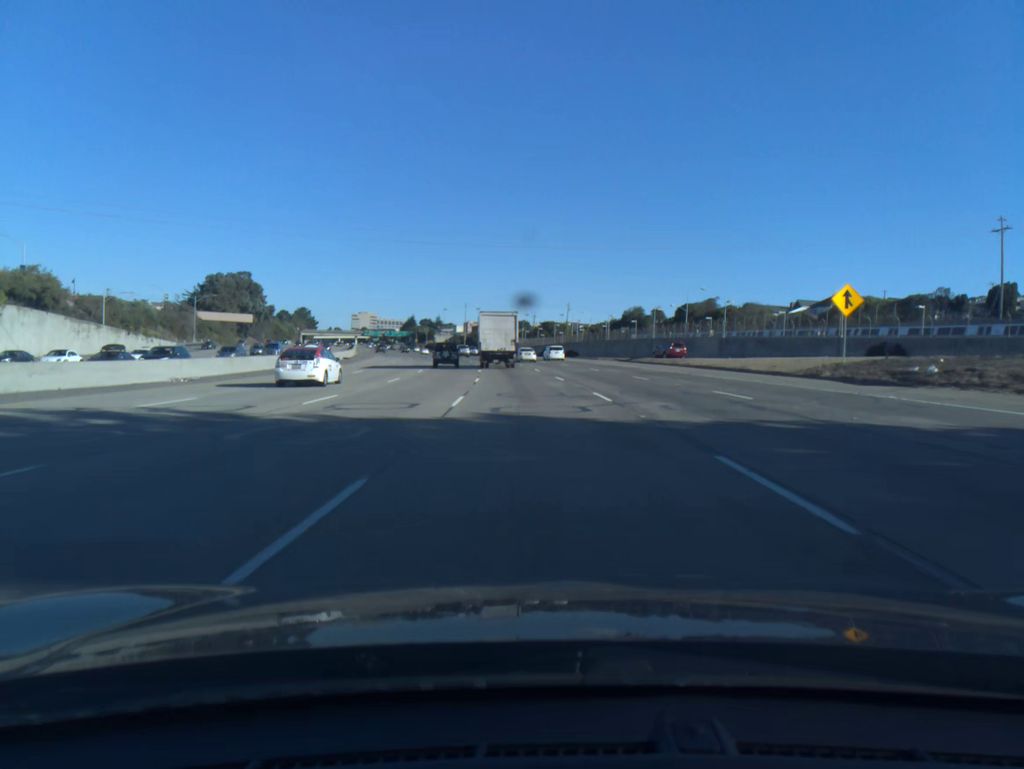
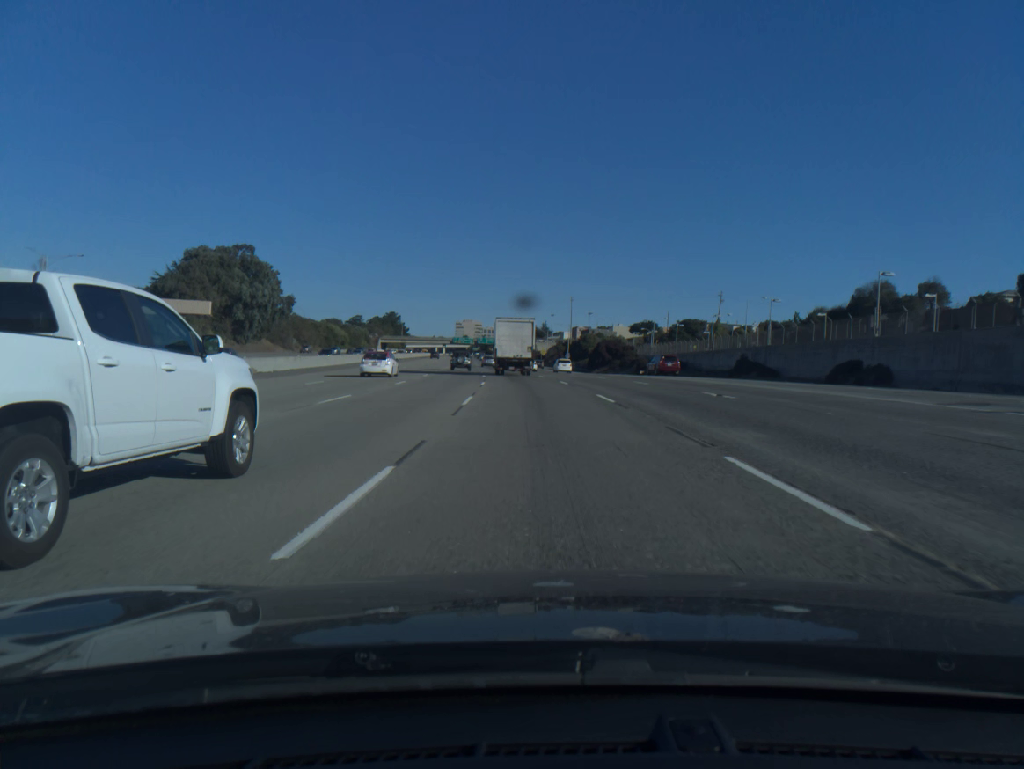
(-6.2, +85.2) m; -8°
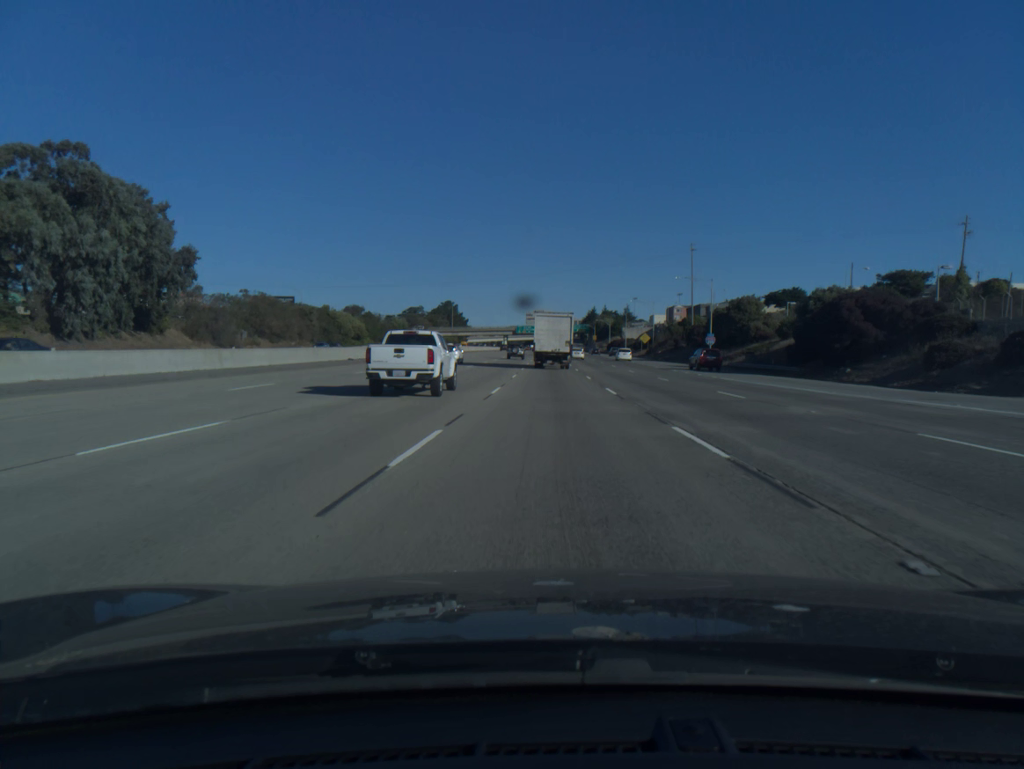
(-4.7, +82.3) m; -5°
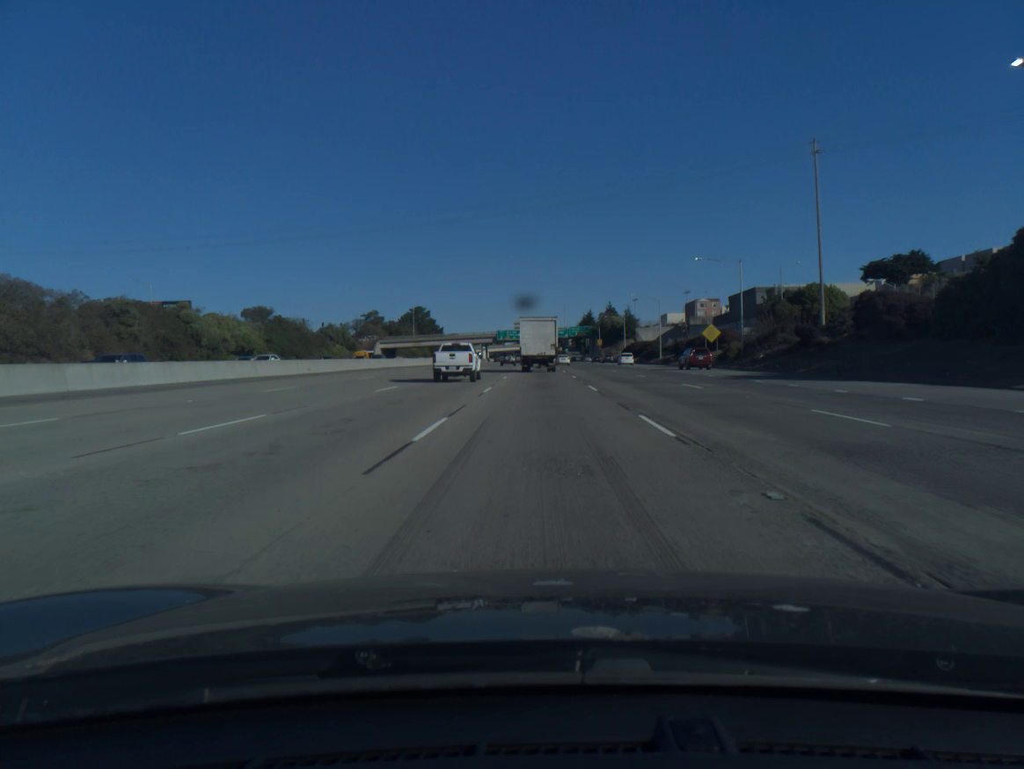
(+0.6, +68.3) m; +1°
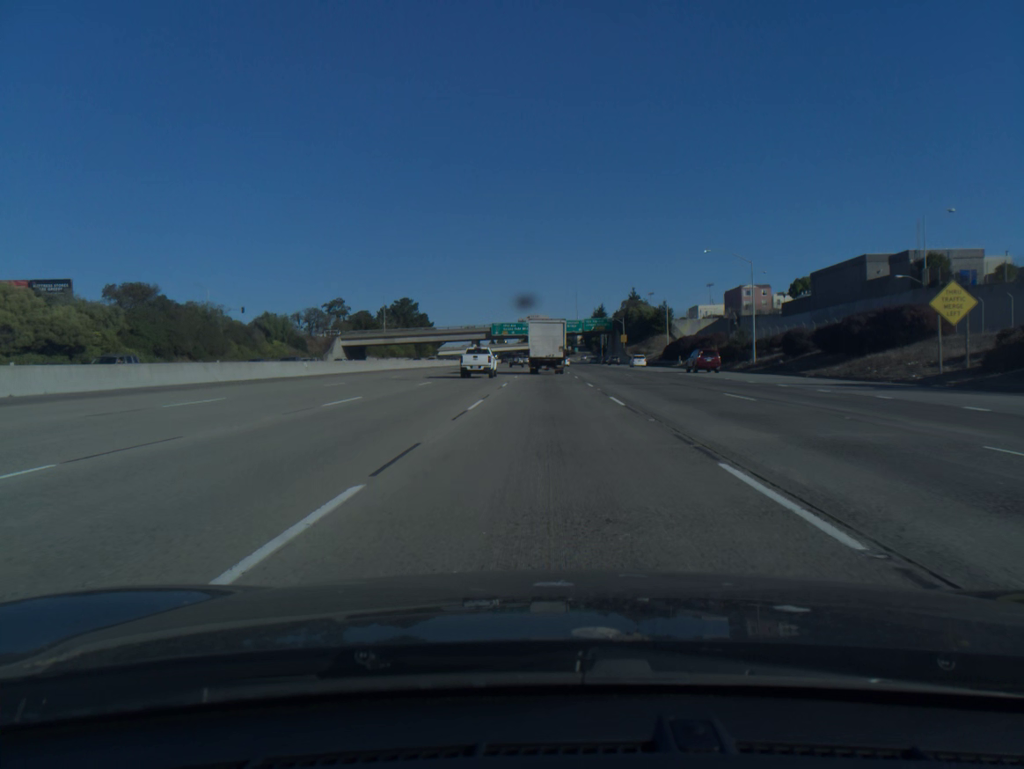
(-0.3, +50.2) m; 0°
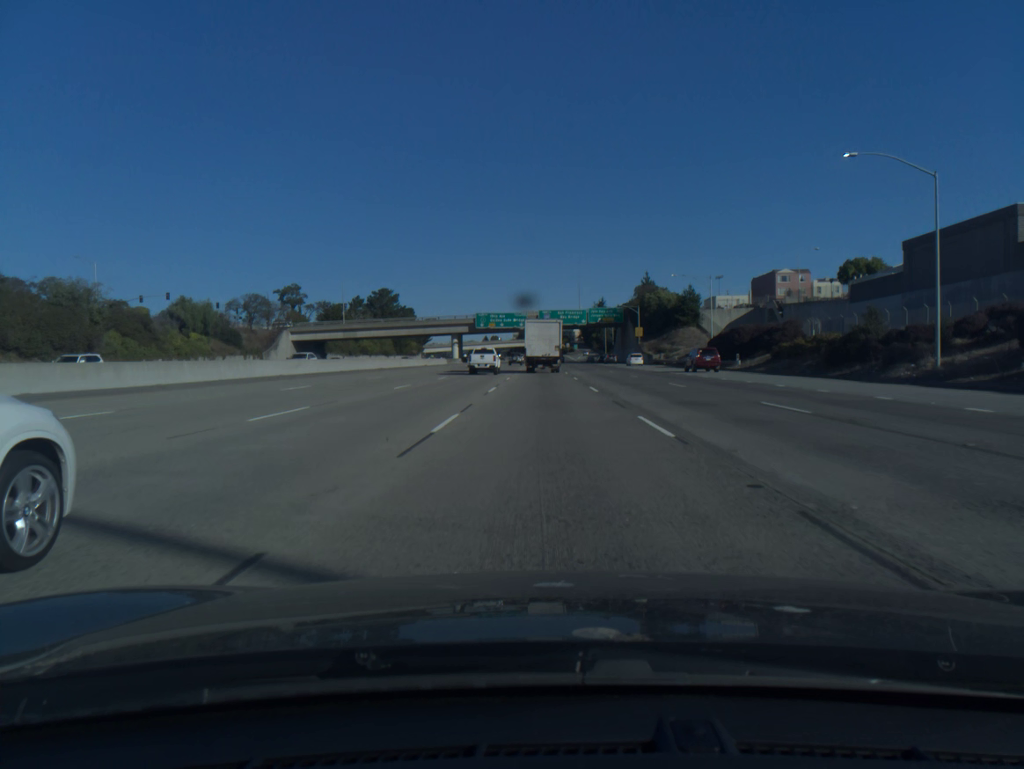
(+0.1, +33.8) m; 0°
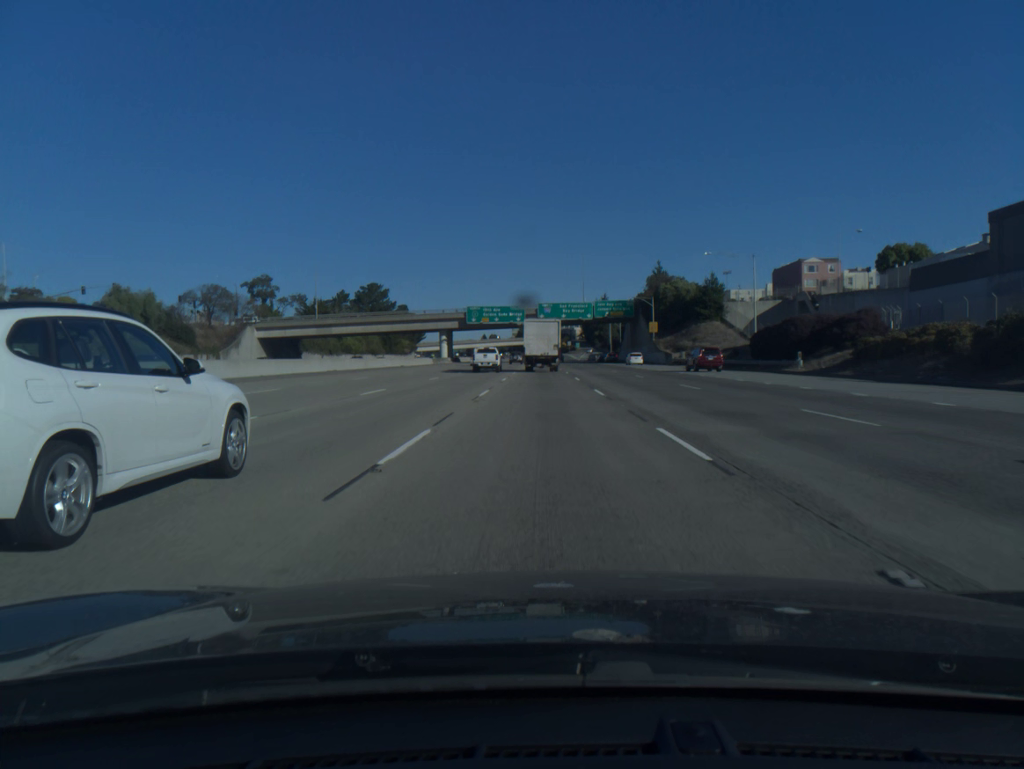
(0.0, +17.6) m; 0°
